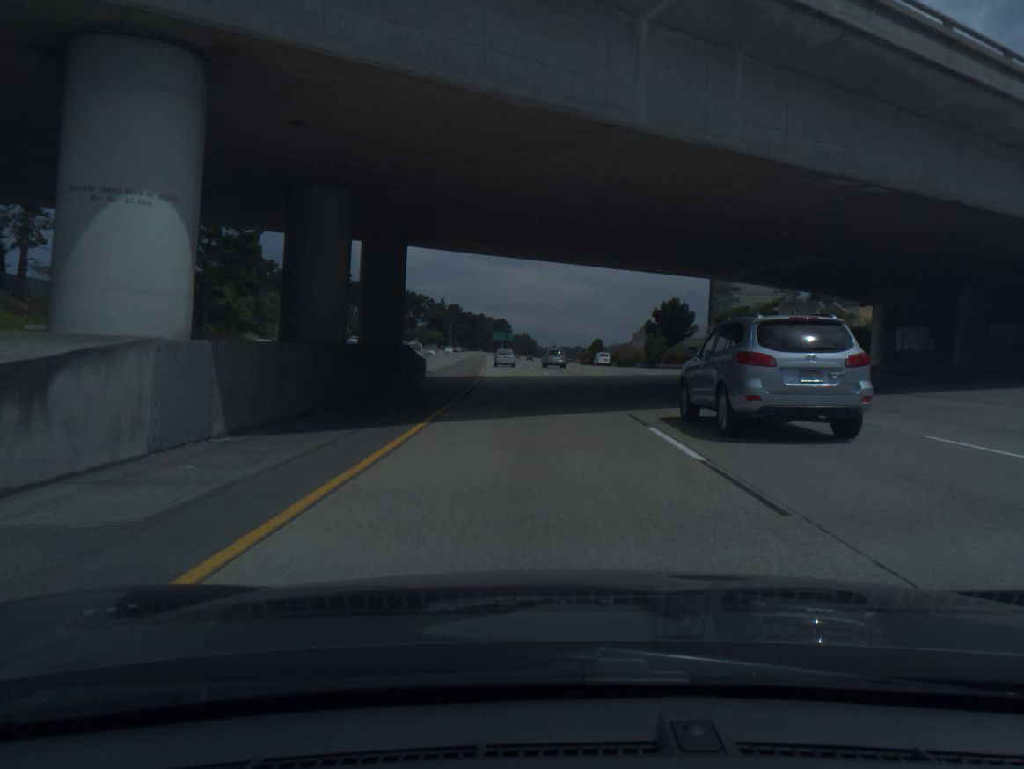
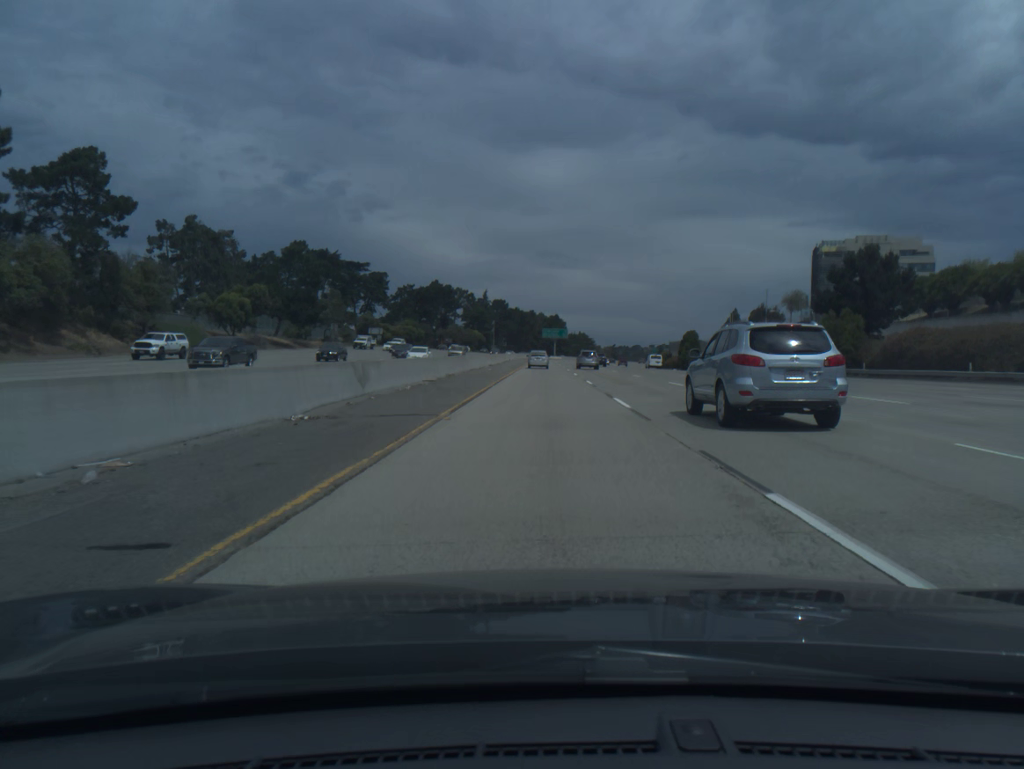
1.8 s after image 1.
(-2.3, +58.0) m; -4°
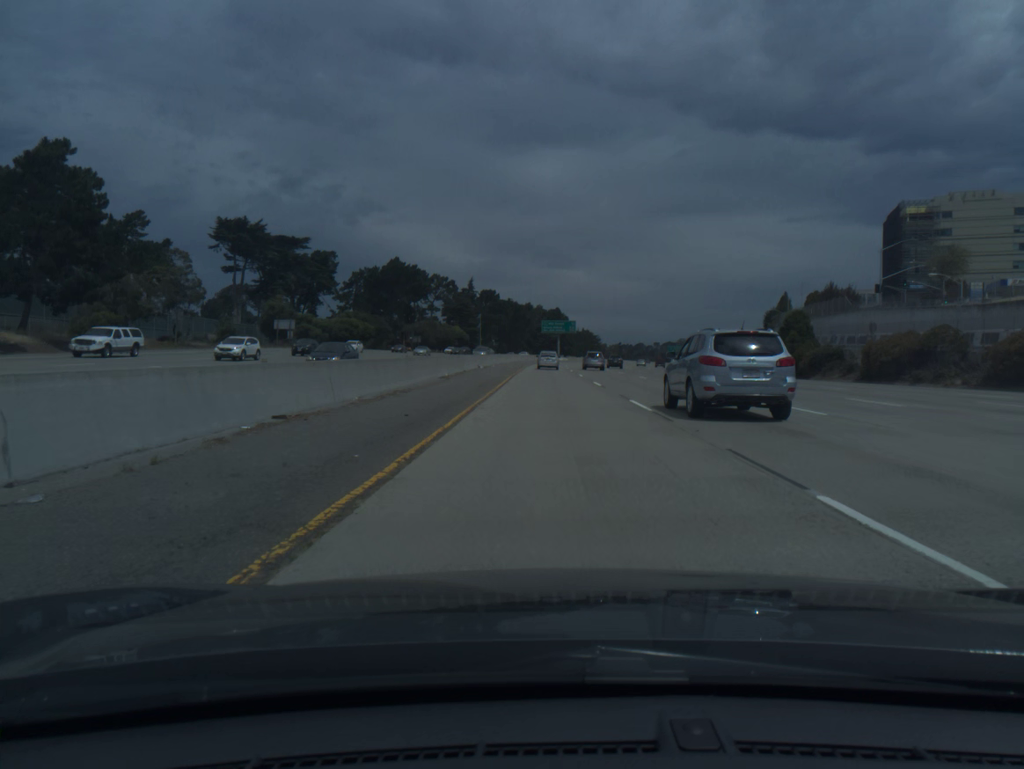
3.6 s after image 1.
(-0.3, +57.6) m; 0°
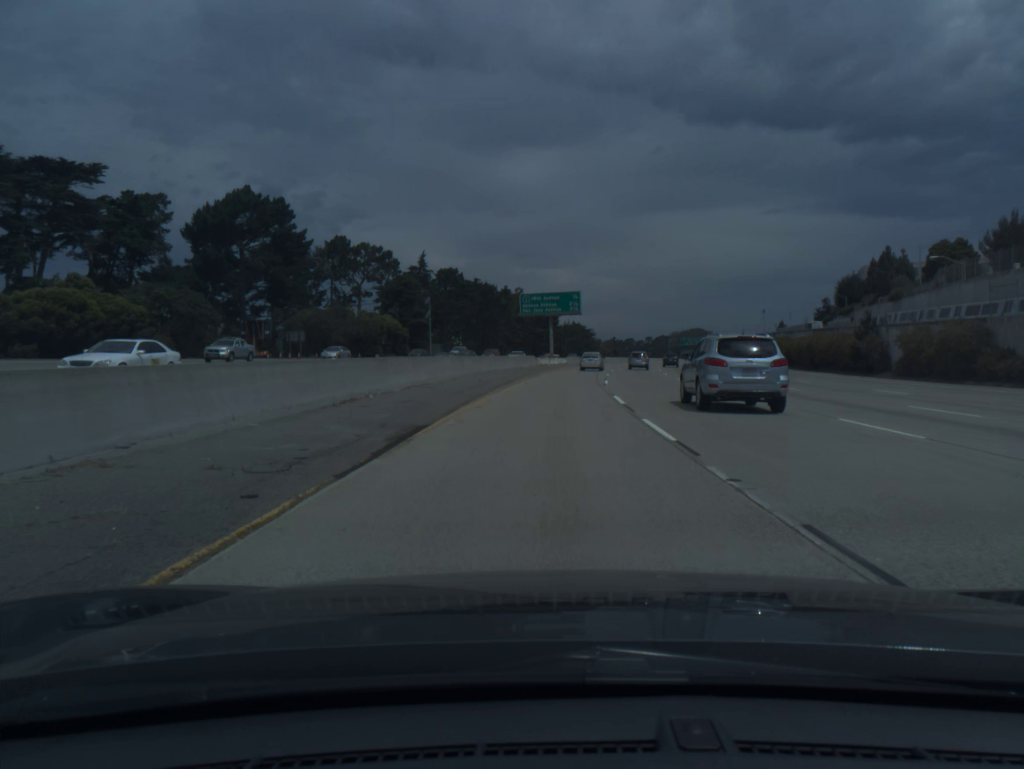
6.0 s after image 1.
(+0.7, +75.9) m; +1°
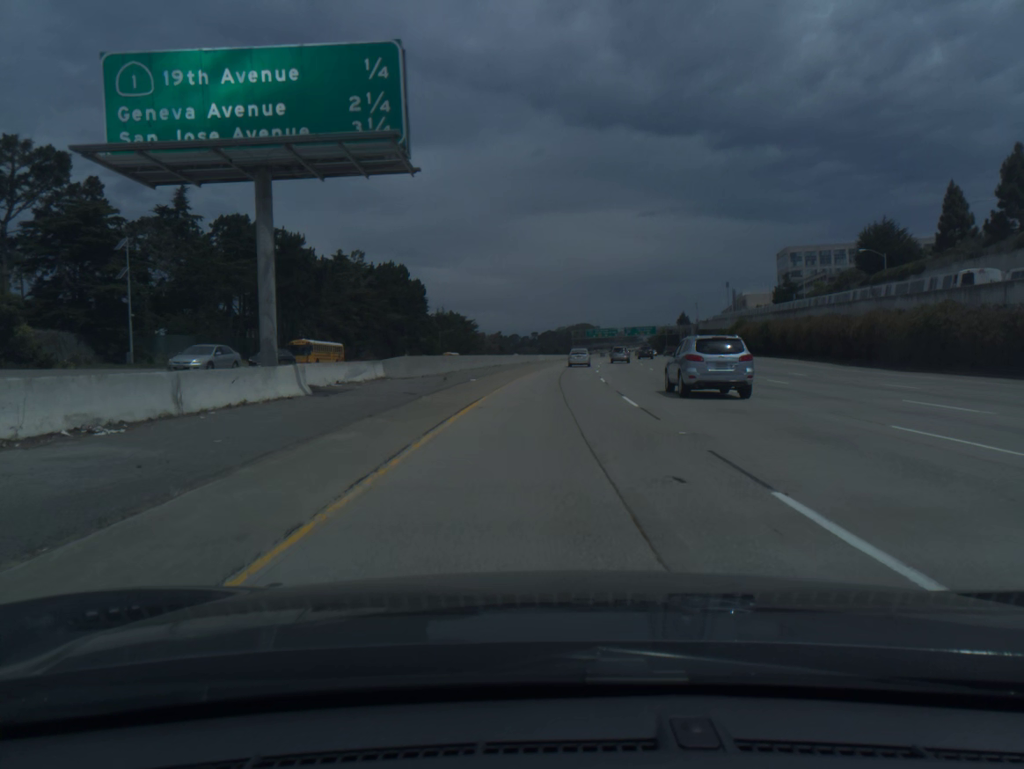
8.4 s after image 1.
(+4.9, +74.7) m; +8°
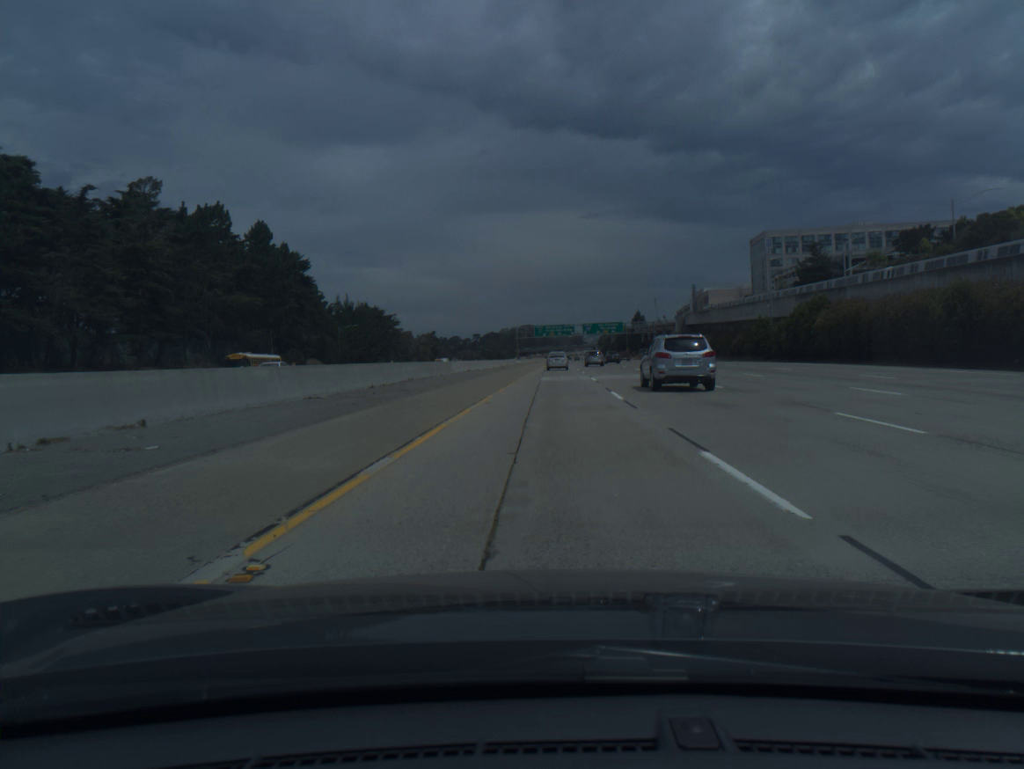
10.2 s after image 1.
(+2.1, +55.8) m; +4°
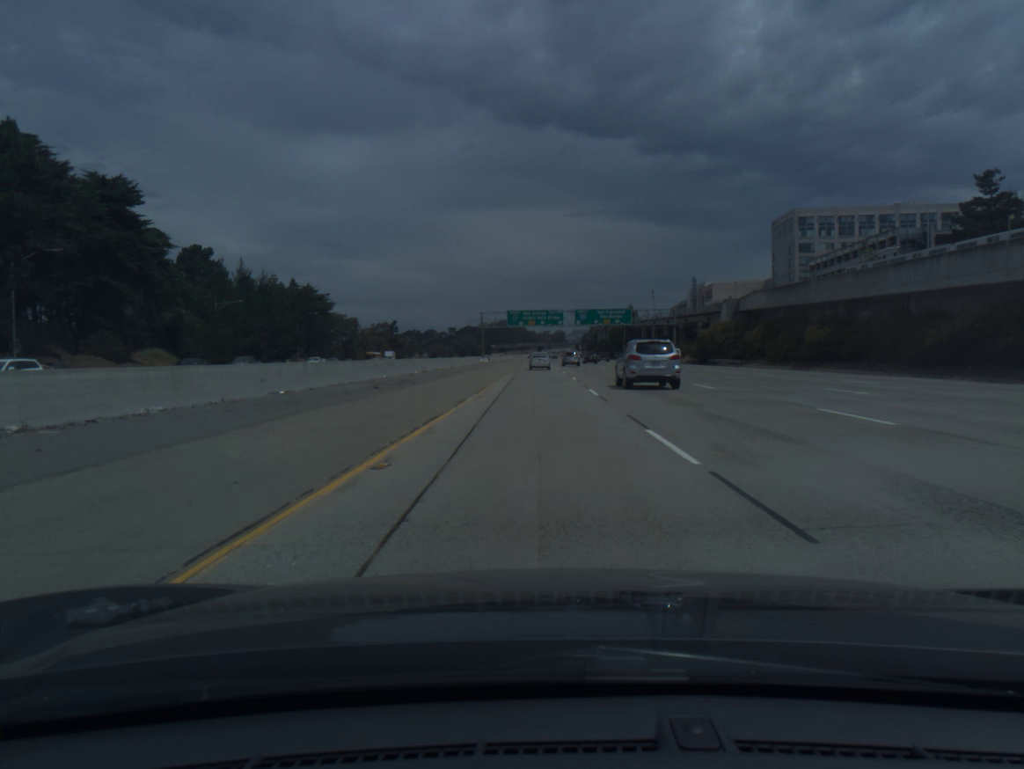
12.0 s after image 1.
(+1.1, +55.8) m; +2°
